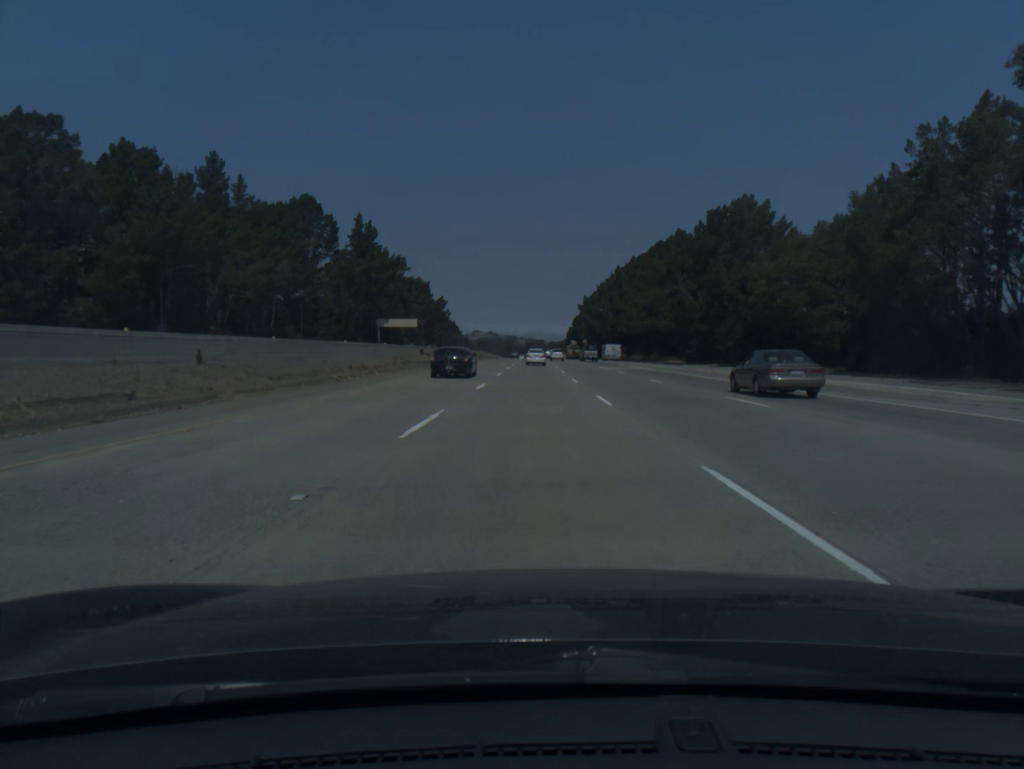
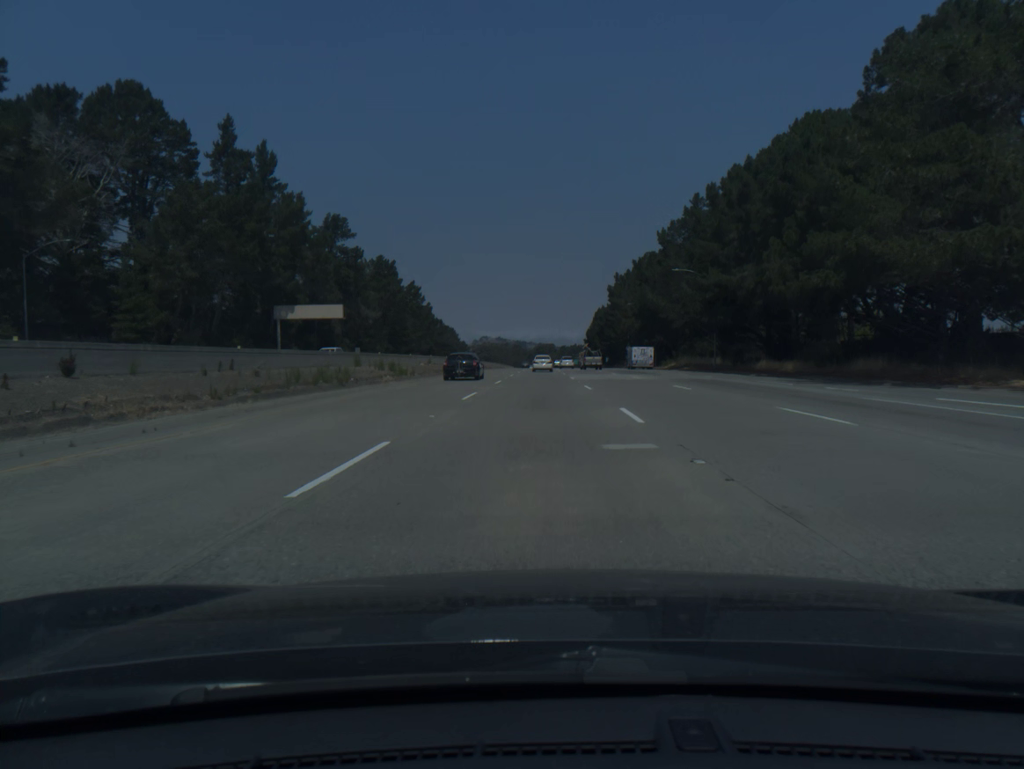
(-0.6, +77.9) m; -1°
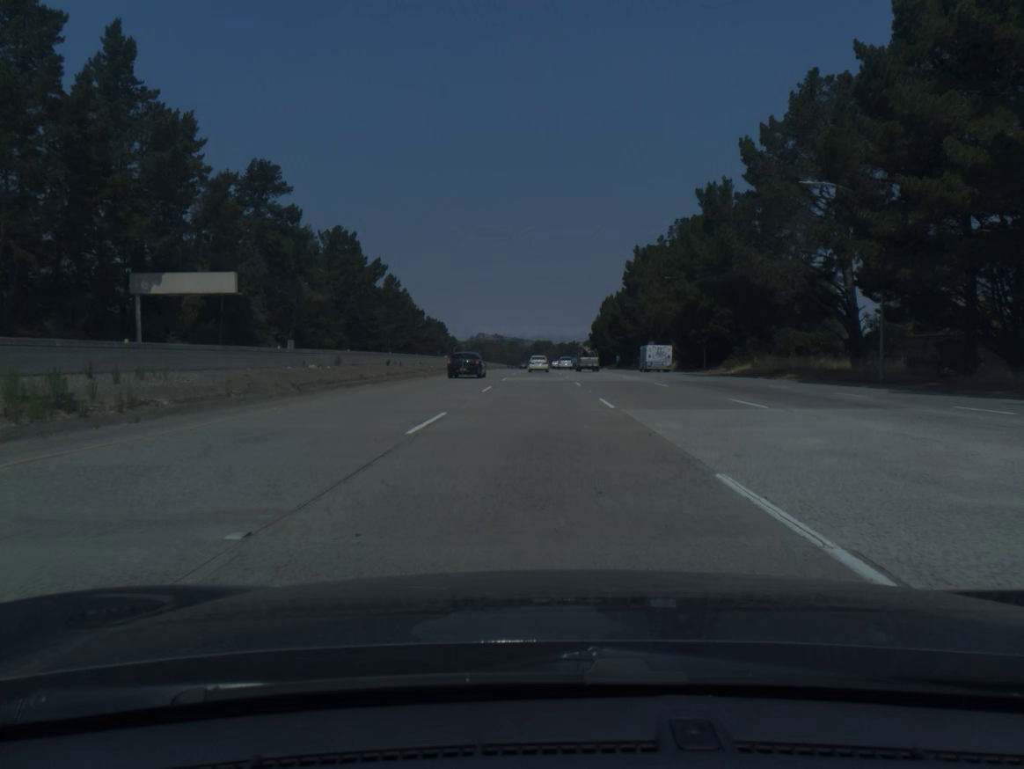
(0.0, +38.9) m; 0°
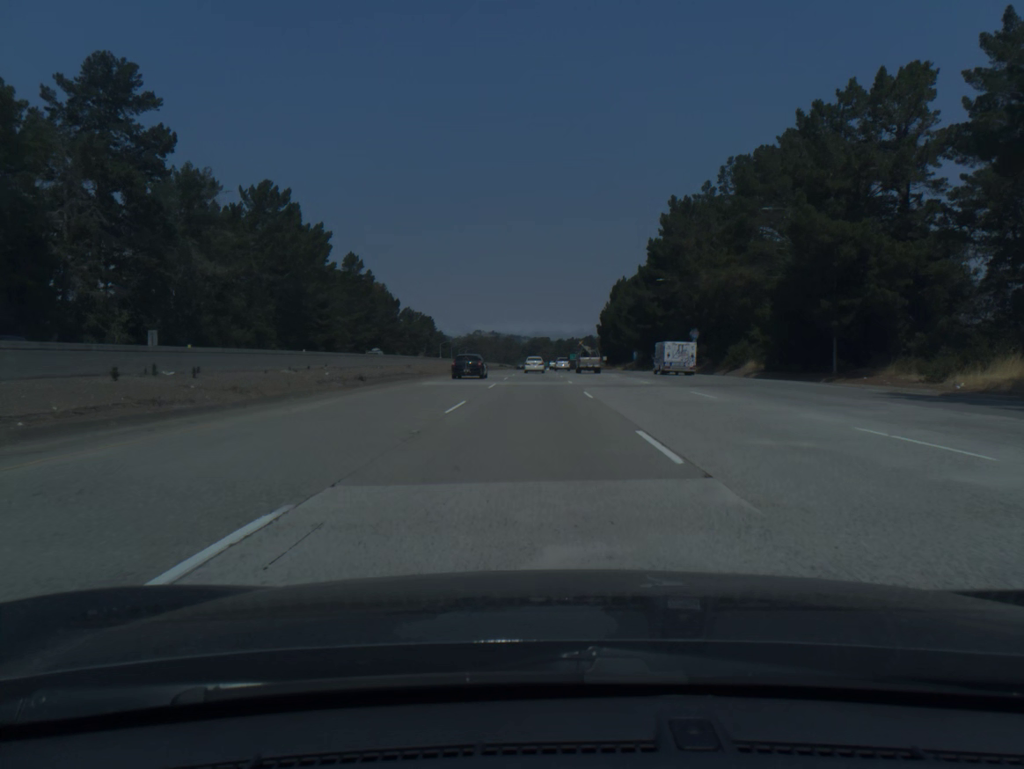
(+0.1, +38.9) m; 0°
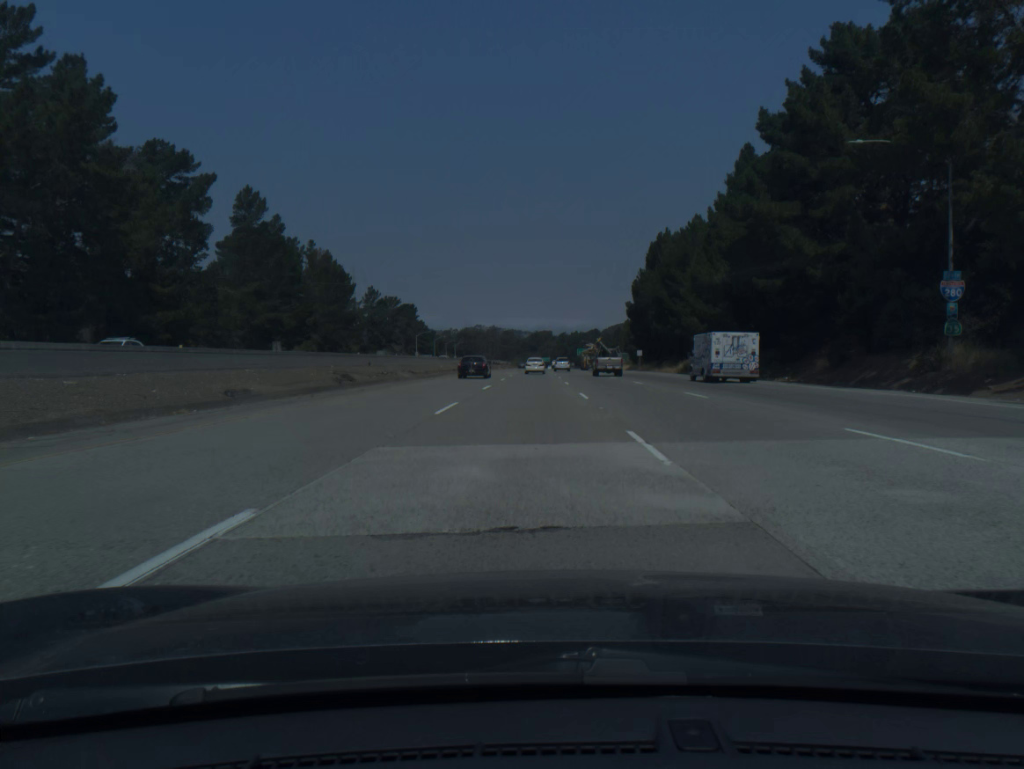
(0.0, +58.6) m; 0°
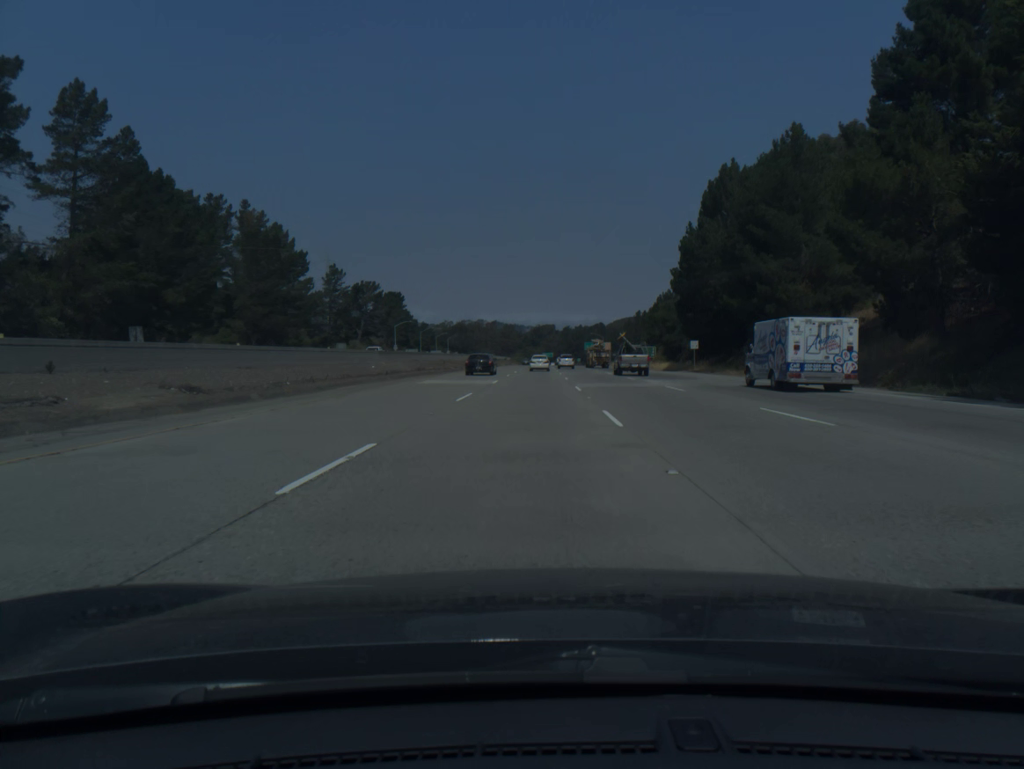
(-0.1, +39.2) m; 0°
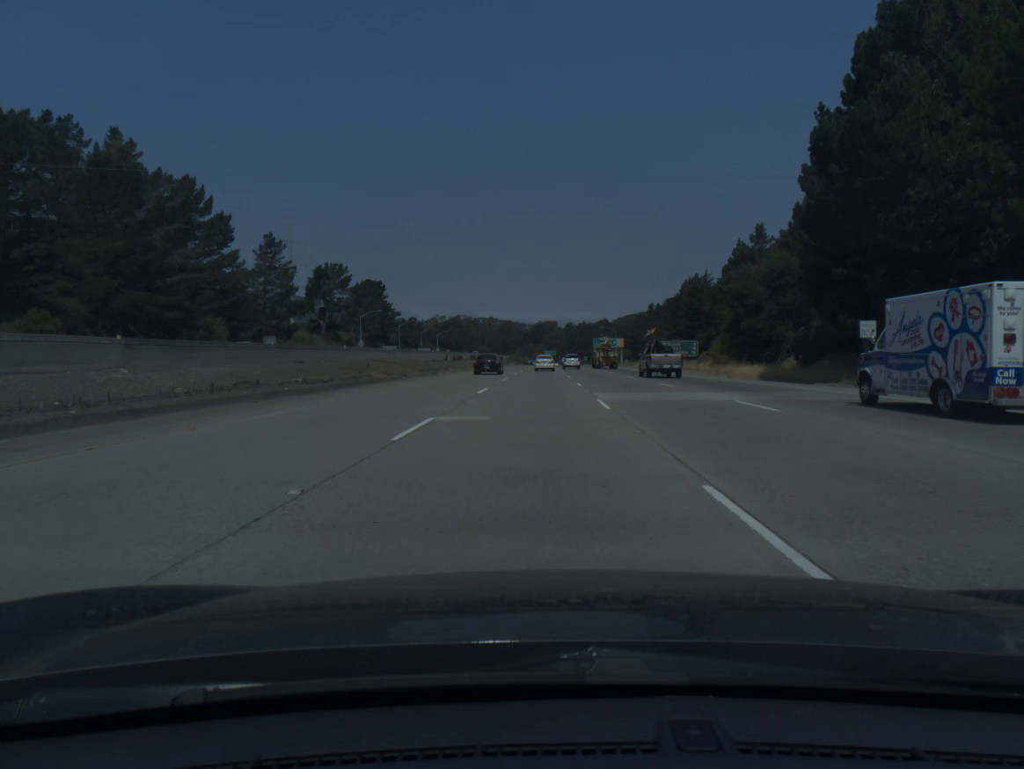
(0.0, +39.3) m; 0°
